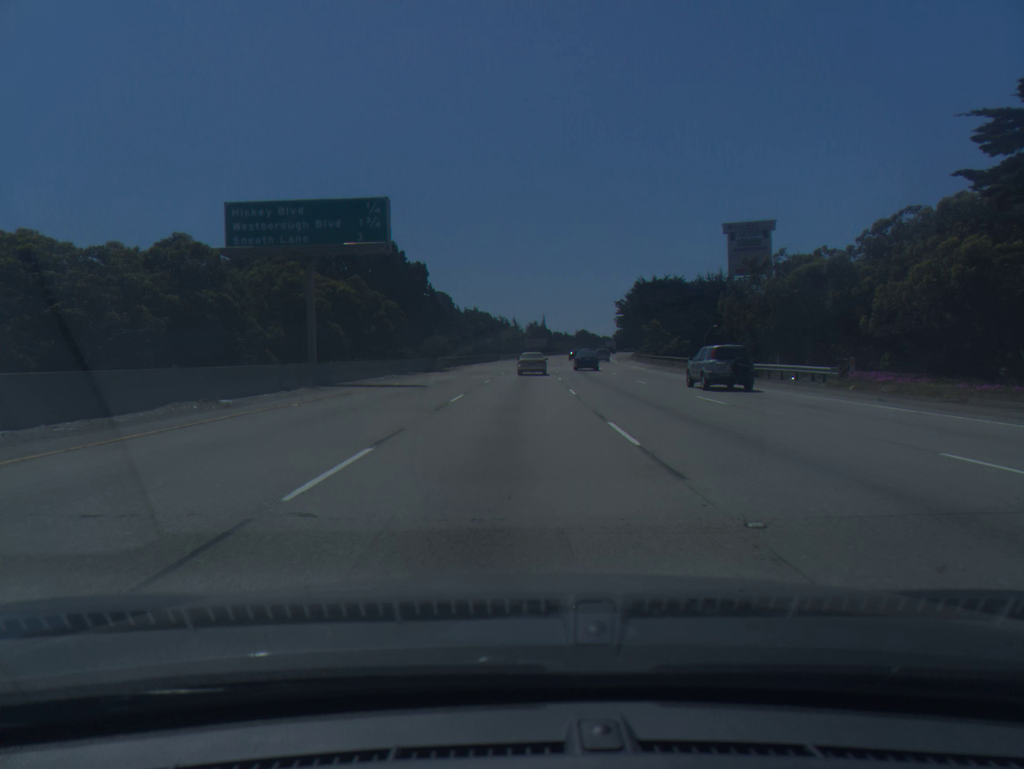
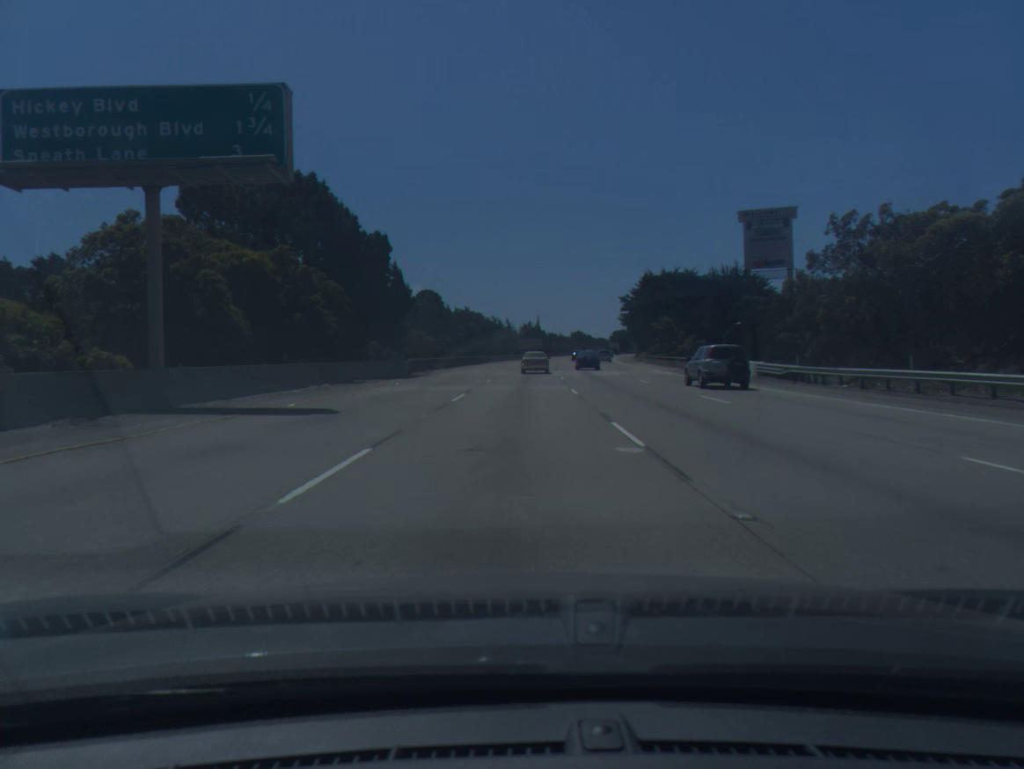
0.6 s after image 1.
(+0.1, +14.9) m; 0°
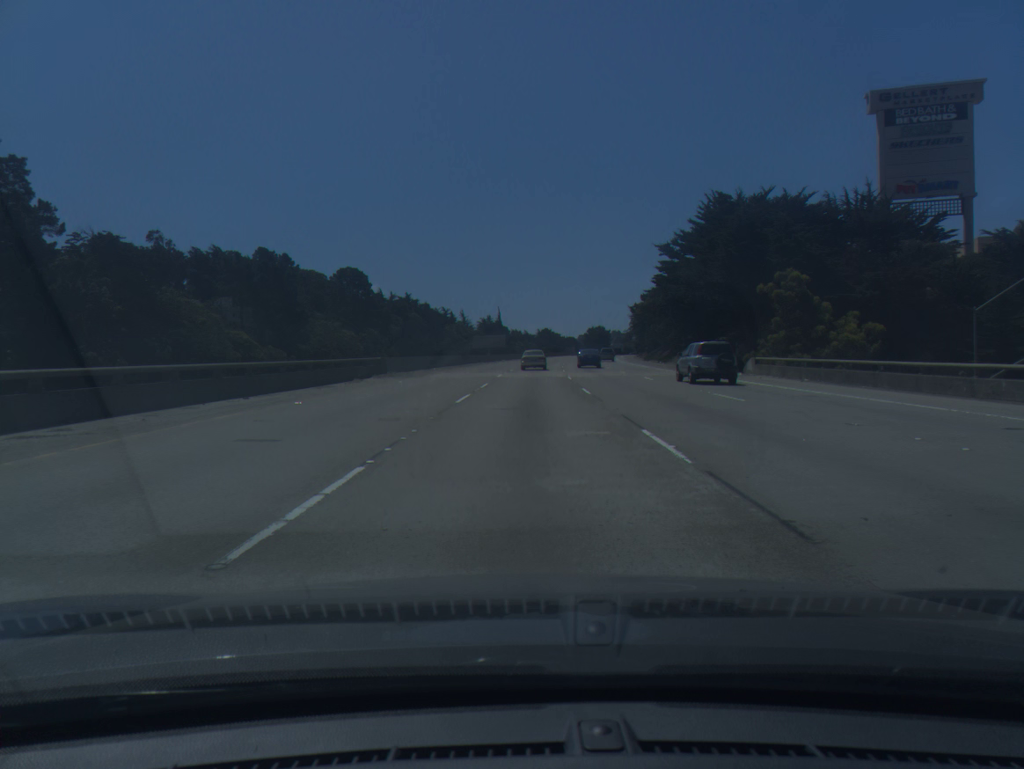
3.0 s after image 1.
(+1.2, +60.5) m; +3°
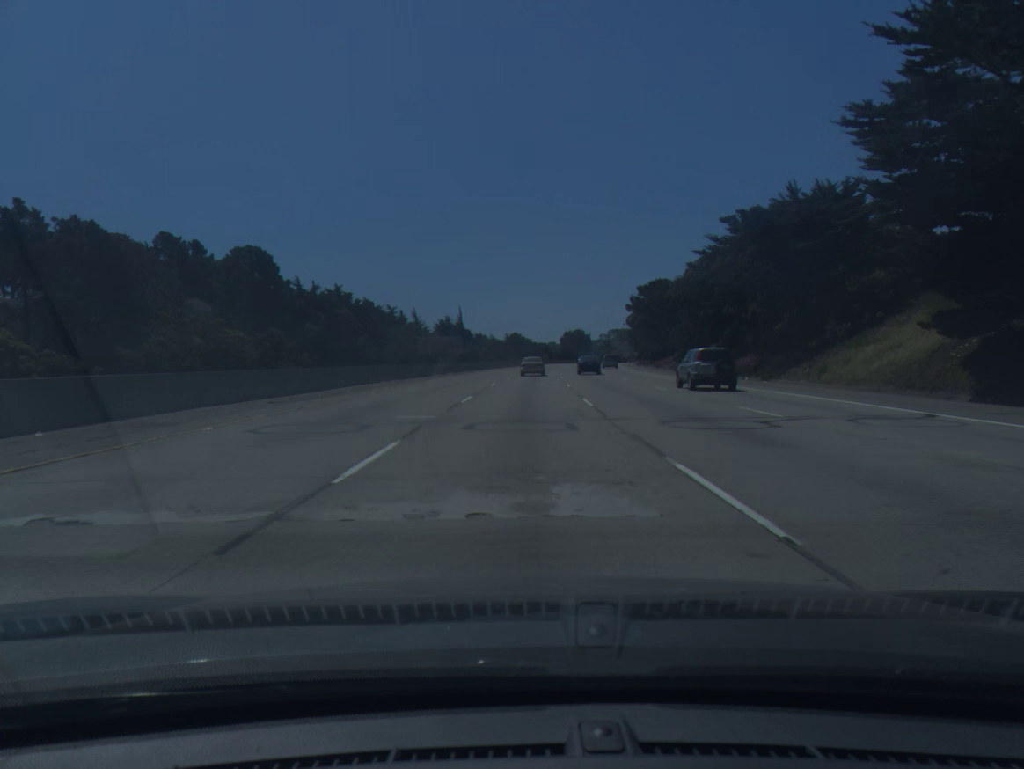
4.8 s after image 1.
(+1.0, +46.1) m; +2°
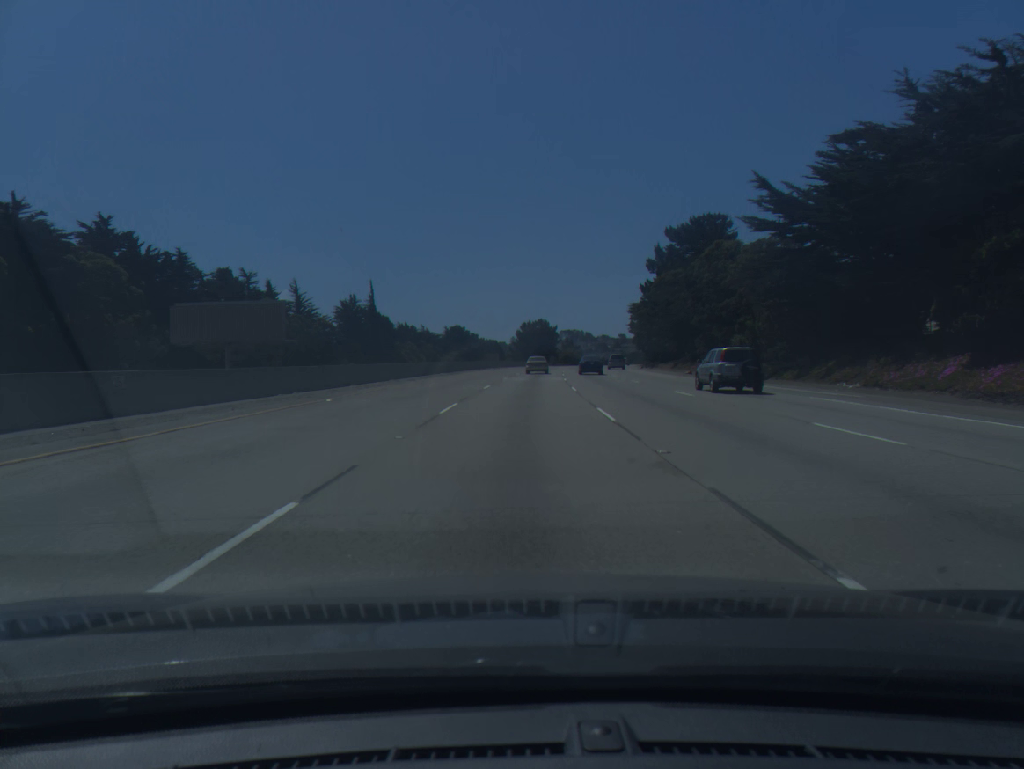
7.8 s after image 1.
(+2.5, +78.6) m; +4°
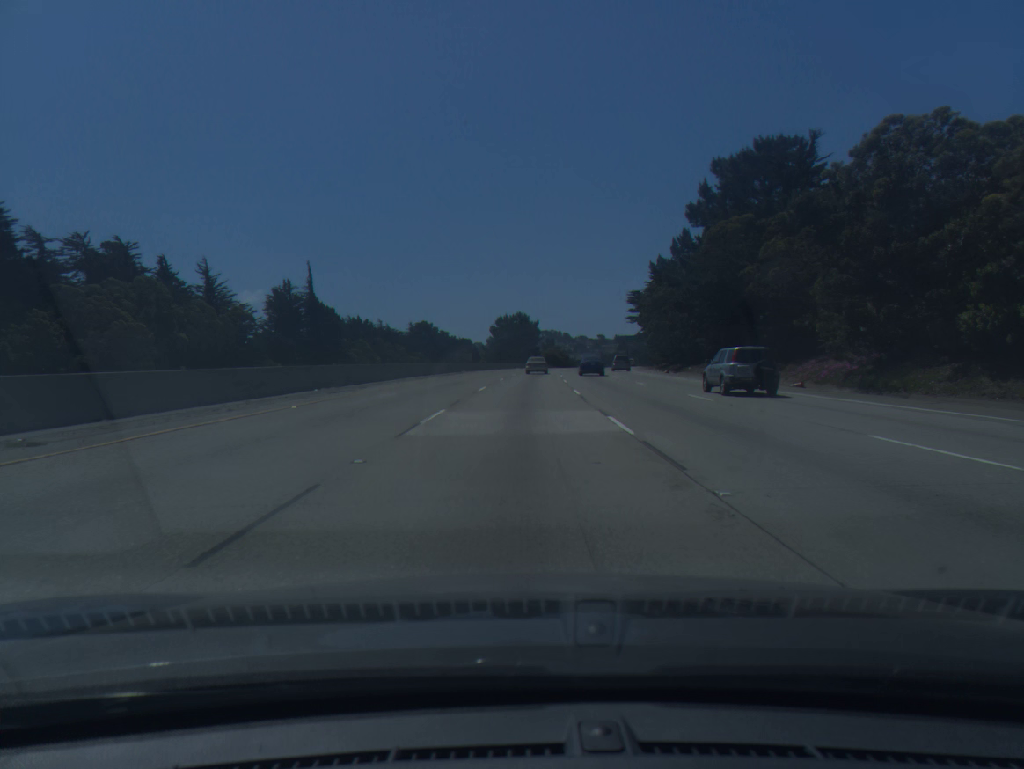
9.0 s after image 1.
(+0.5, +32.1) m; +2°
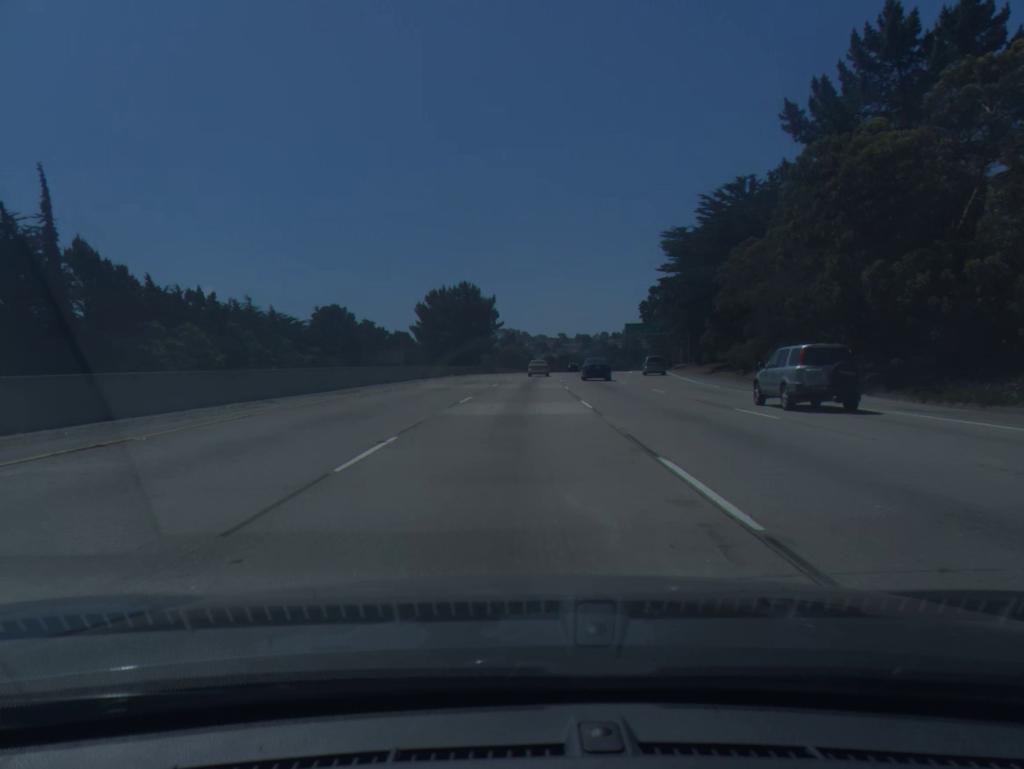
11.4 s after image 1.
(+1.9, +65.3) m; +3°
